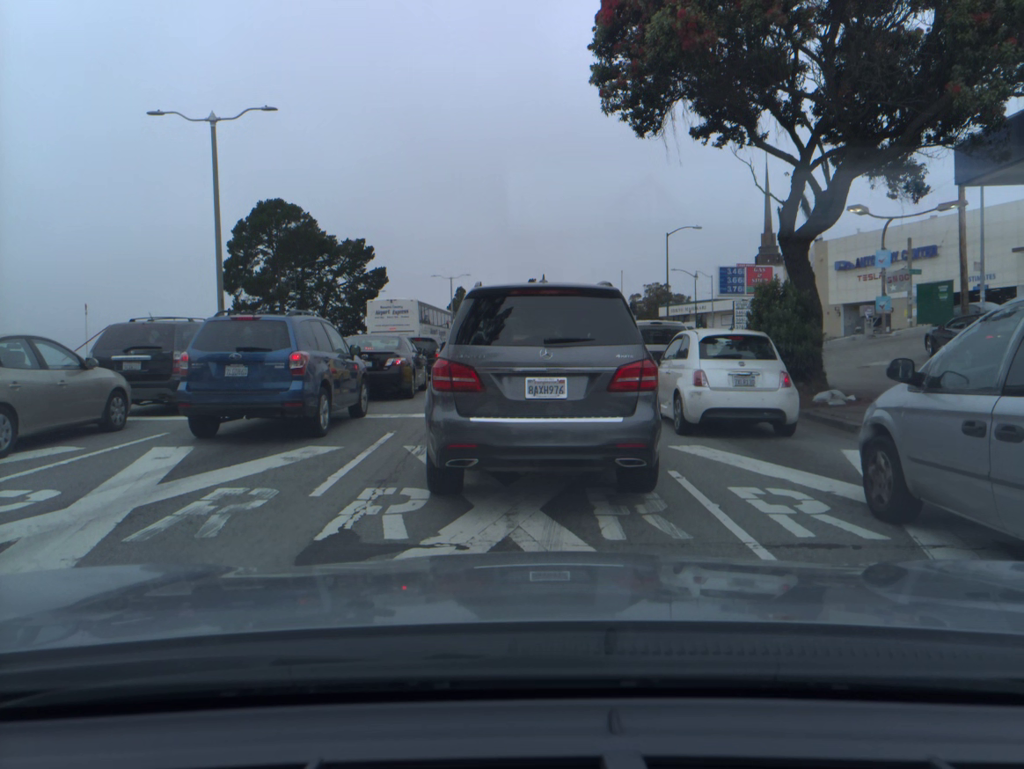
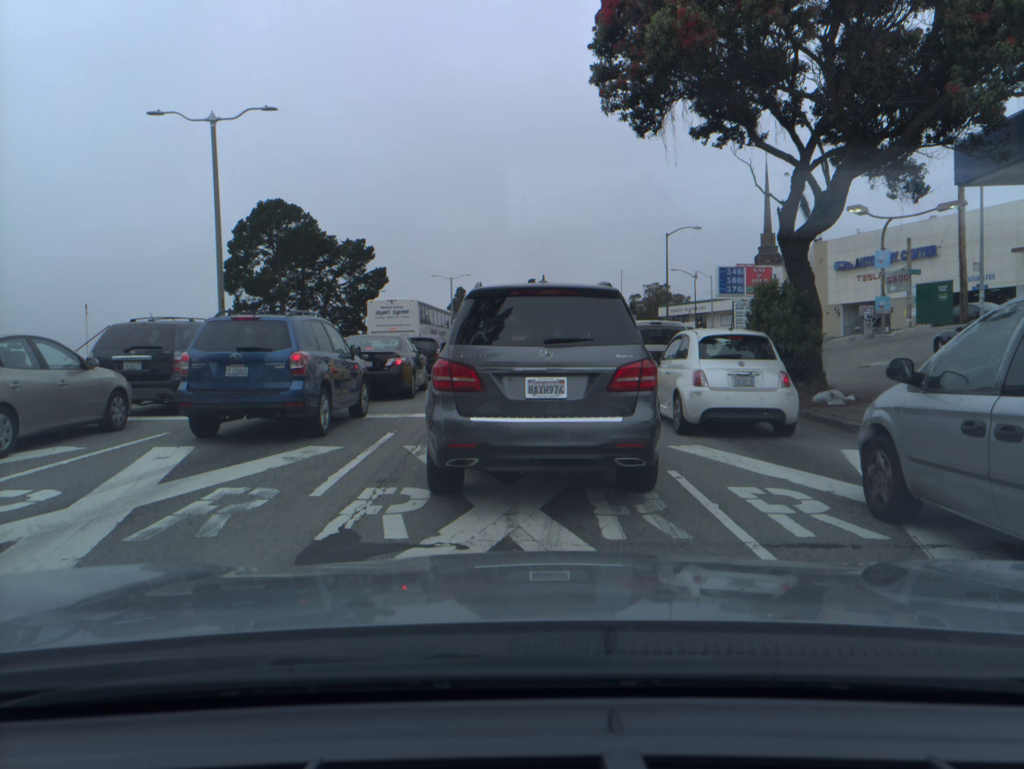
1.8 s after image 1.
(0.0, 0.0) m; 0°
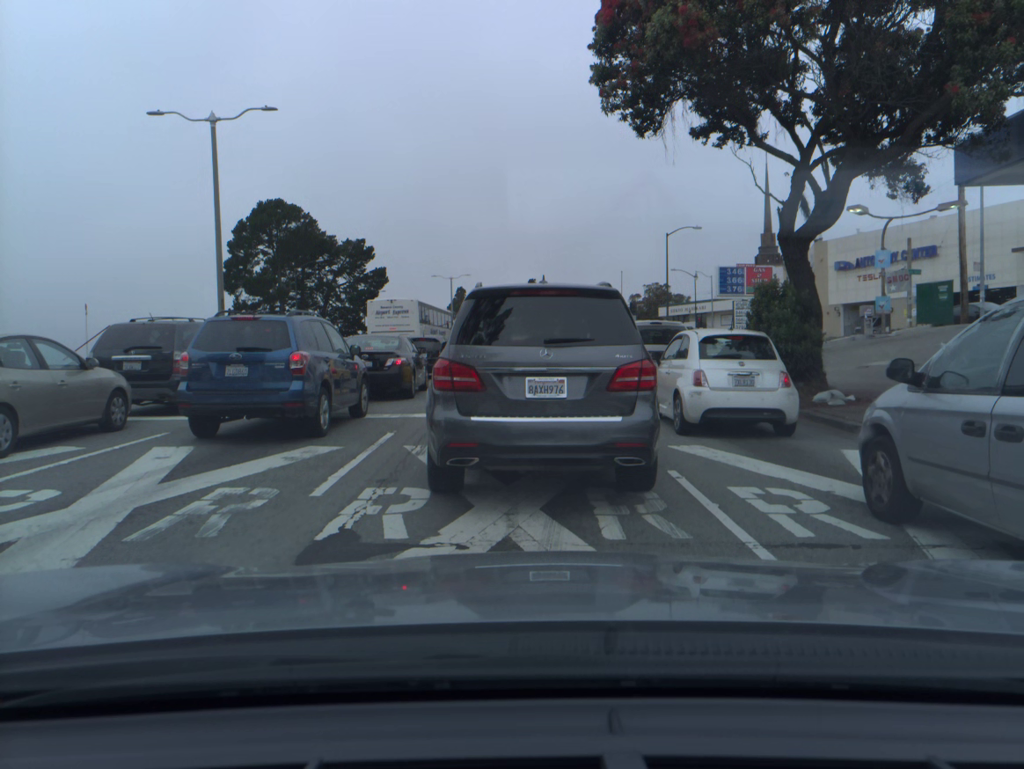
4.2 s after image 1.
(0.0, 0.0) m; 0°
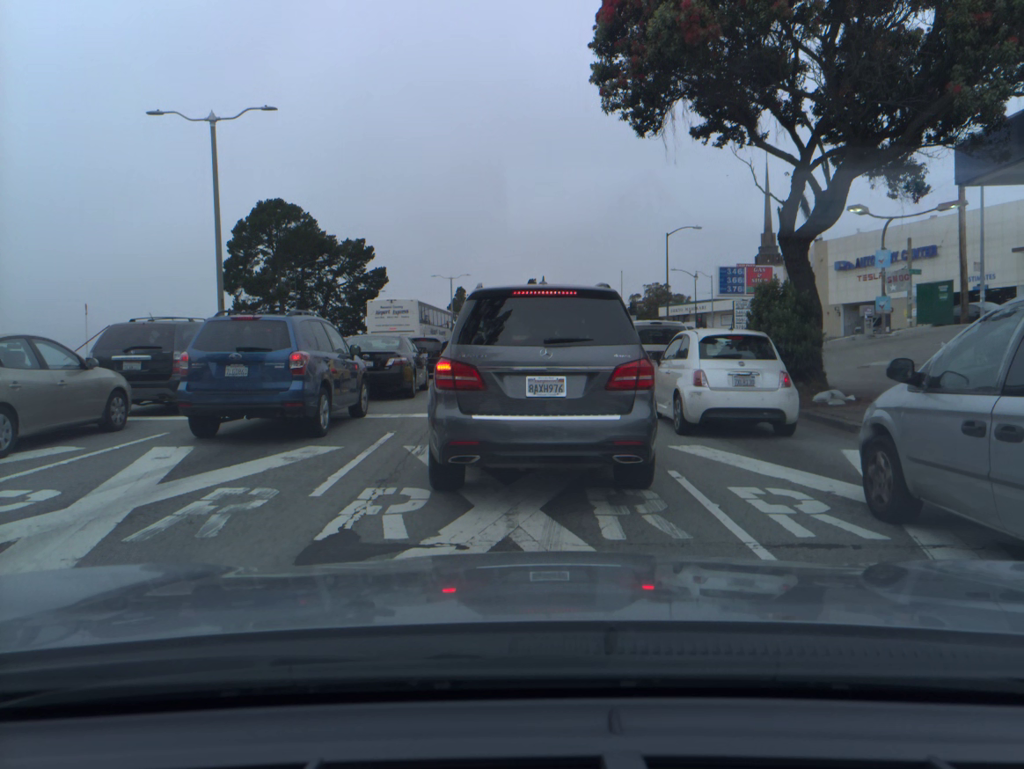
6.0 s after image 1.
(0.0, 0.0) m; 0°
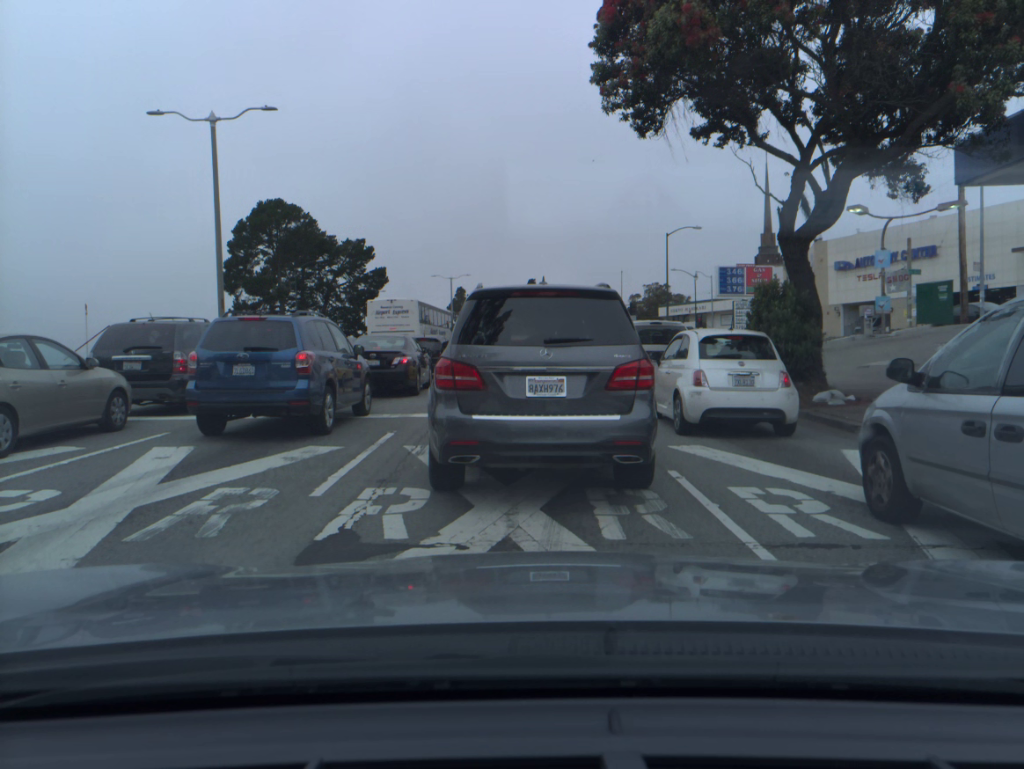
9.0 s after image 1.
(0.0, 0.0) m; 0°
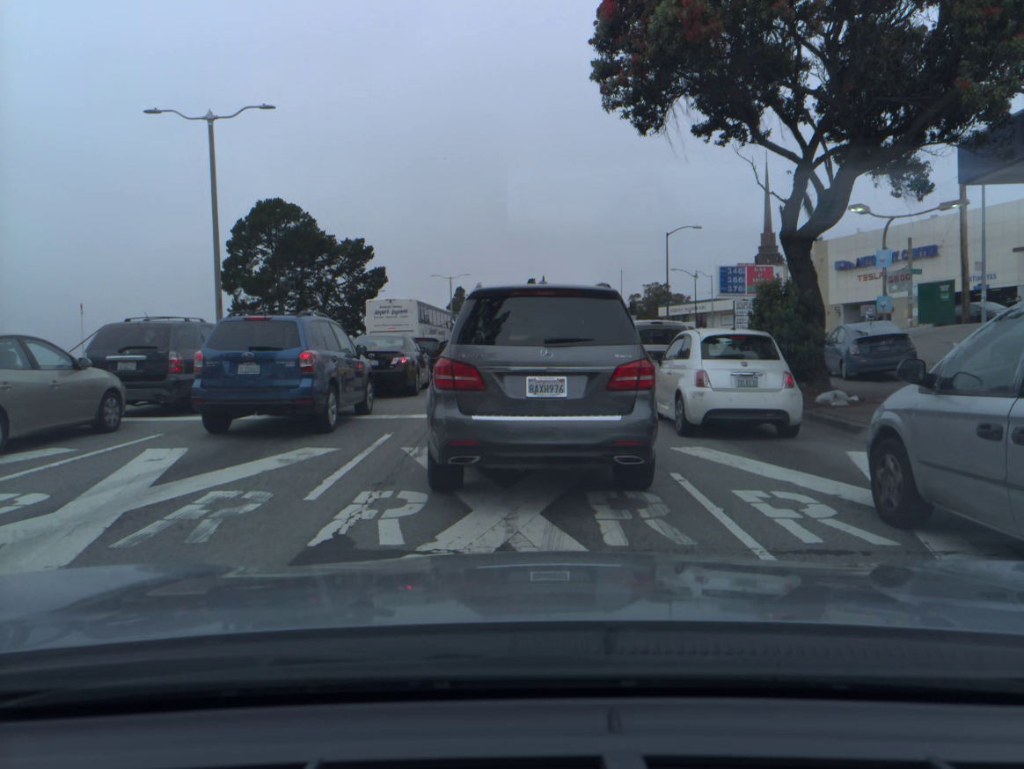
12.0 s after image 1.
(0.0, +0.1) m; 0°
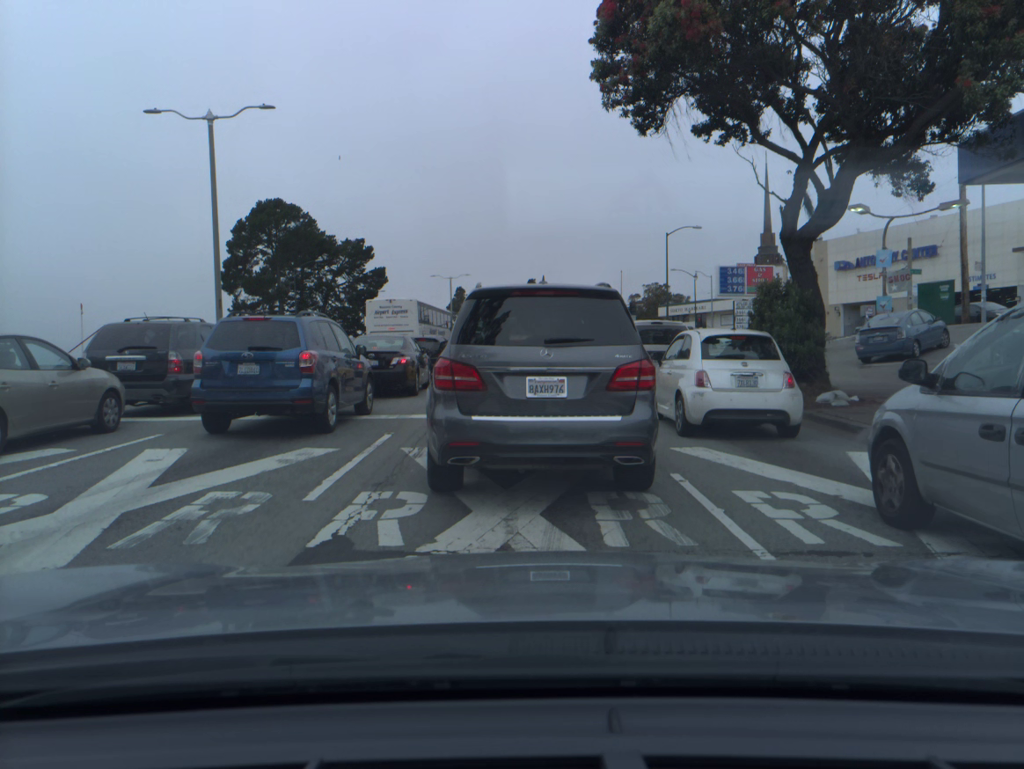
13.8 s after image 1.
(0.0, 0.0) m; 0°
